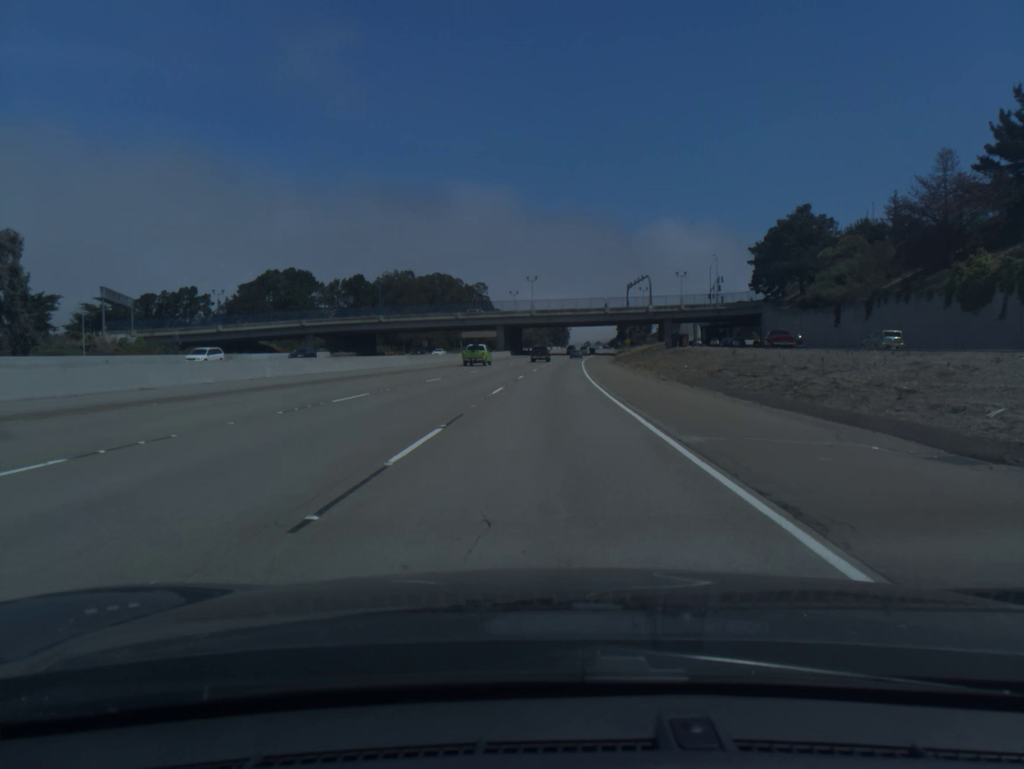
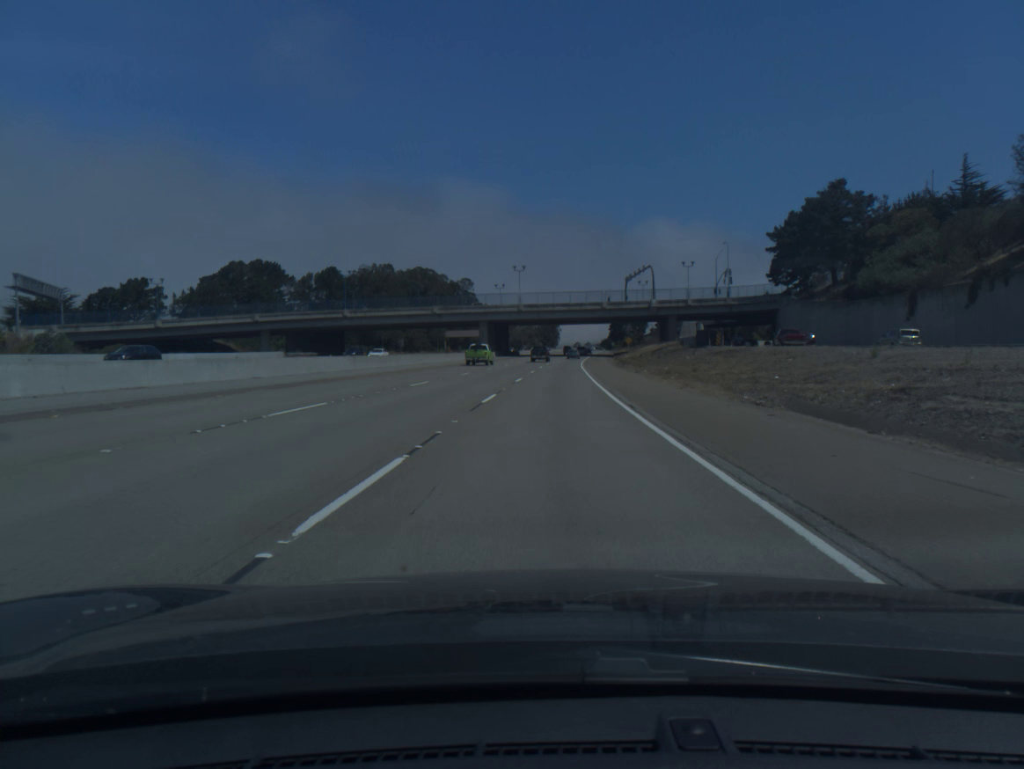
(+0.1, +18.3) m; +1°
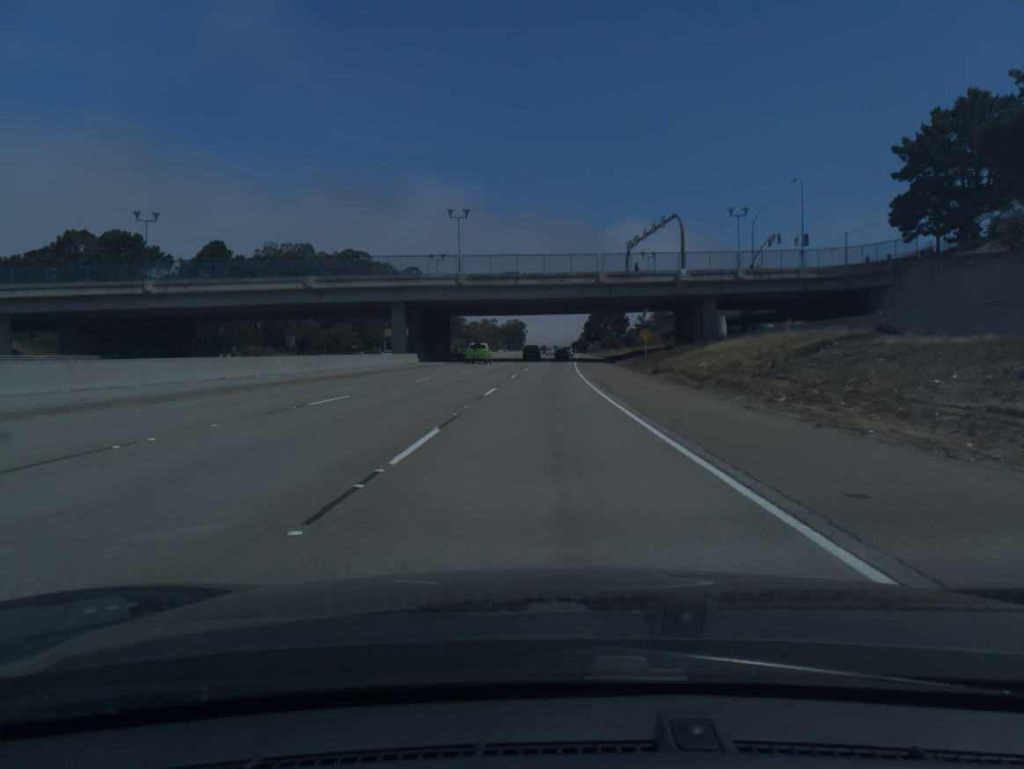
(+1.2, +54.6) m; +2°
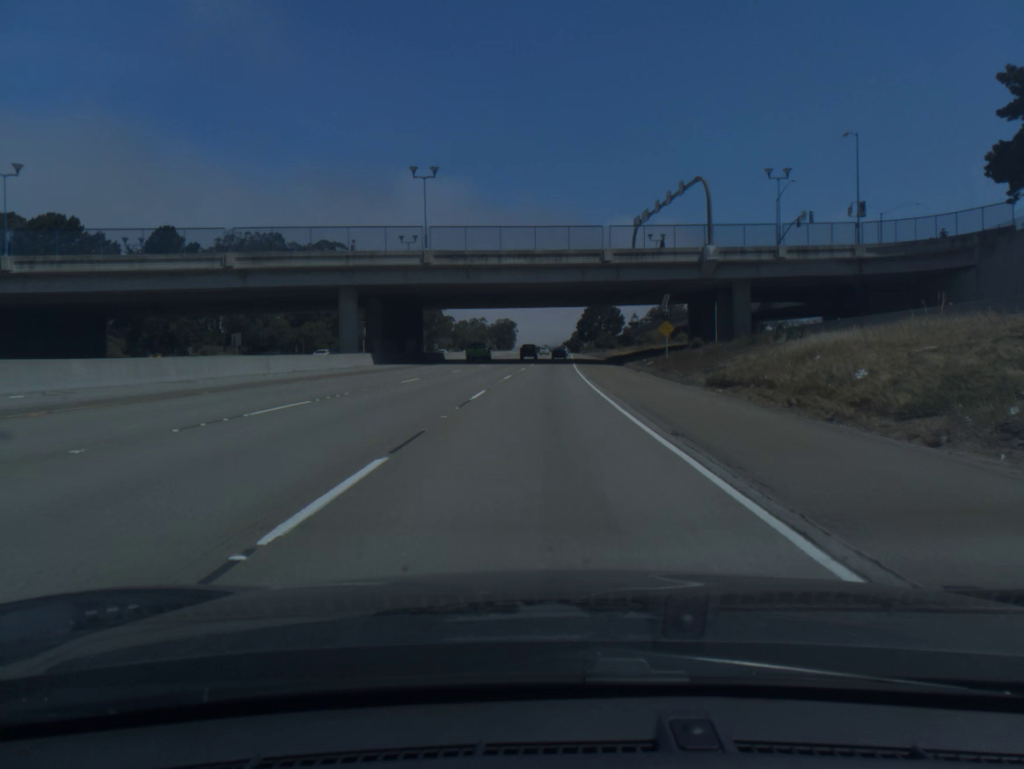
(+0.1, +17.9) m; +1°
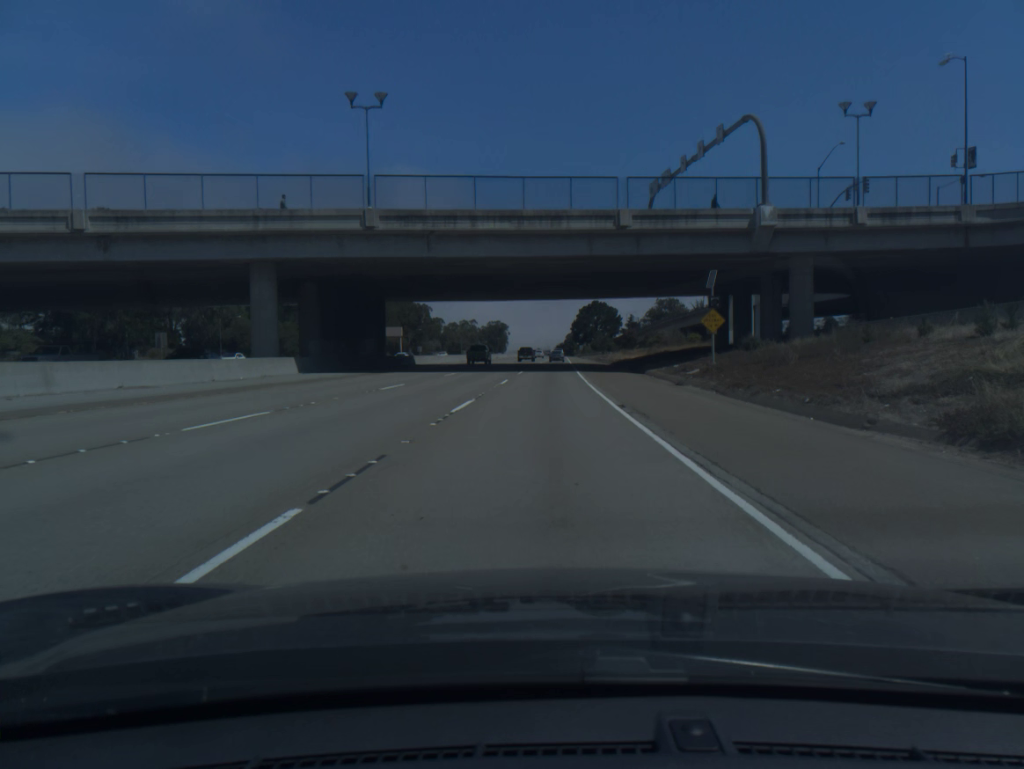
(+0.1, +17.8) m; +1°
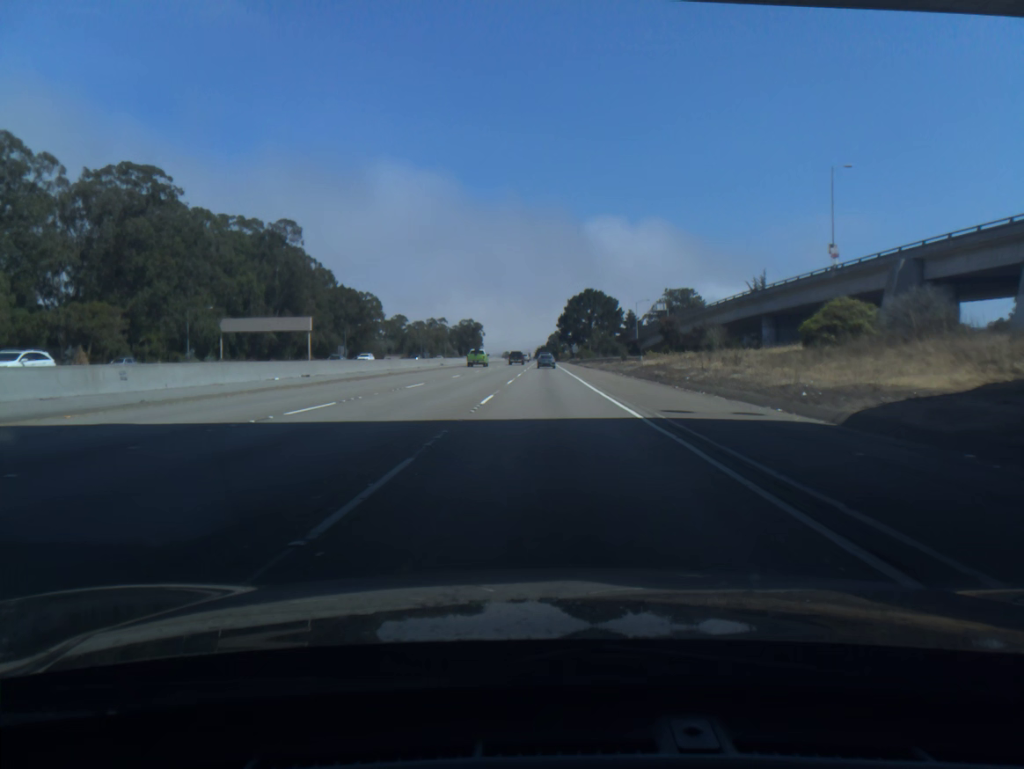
(+0.9, +69.3) m; +1°
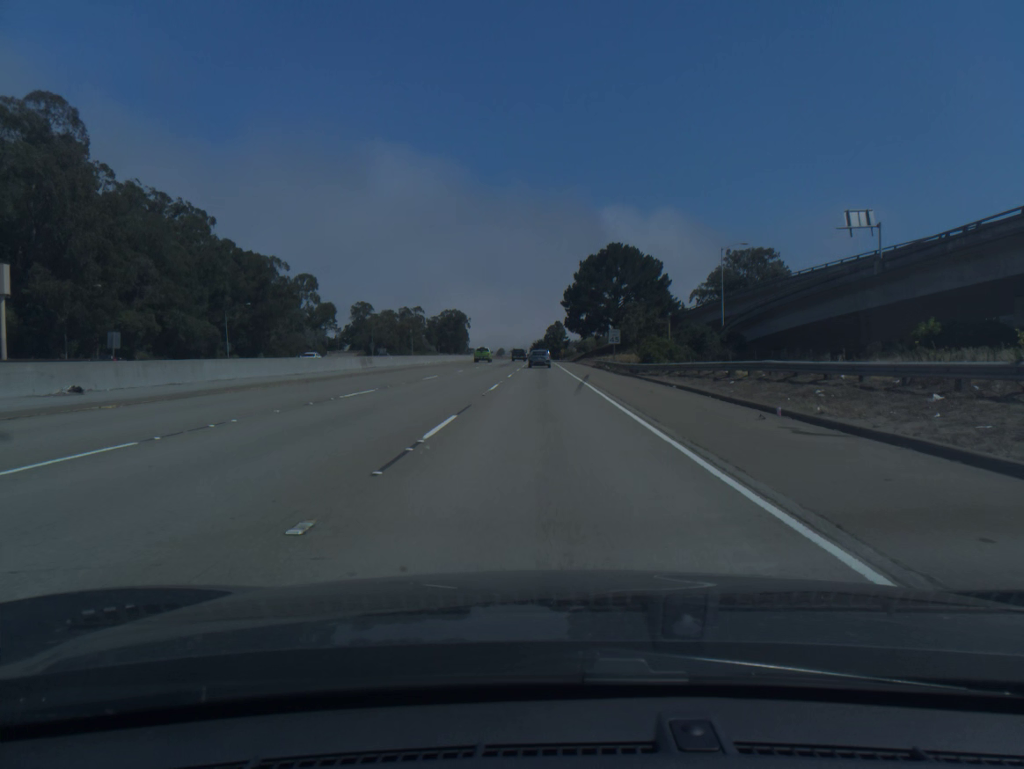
(+0.5, +81.8) m; 0°
